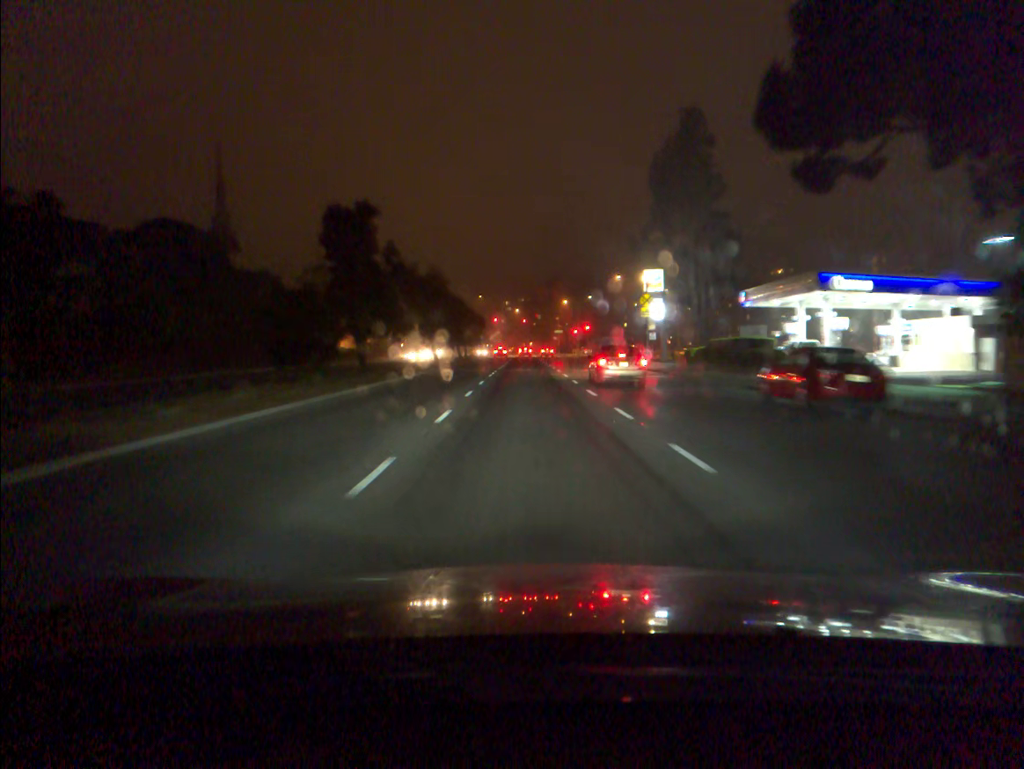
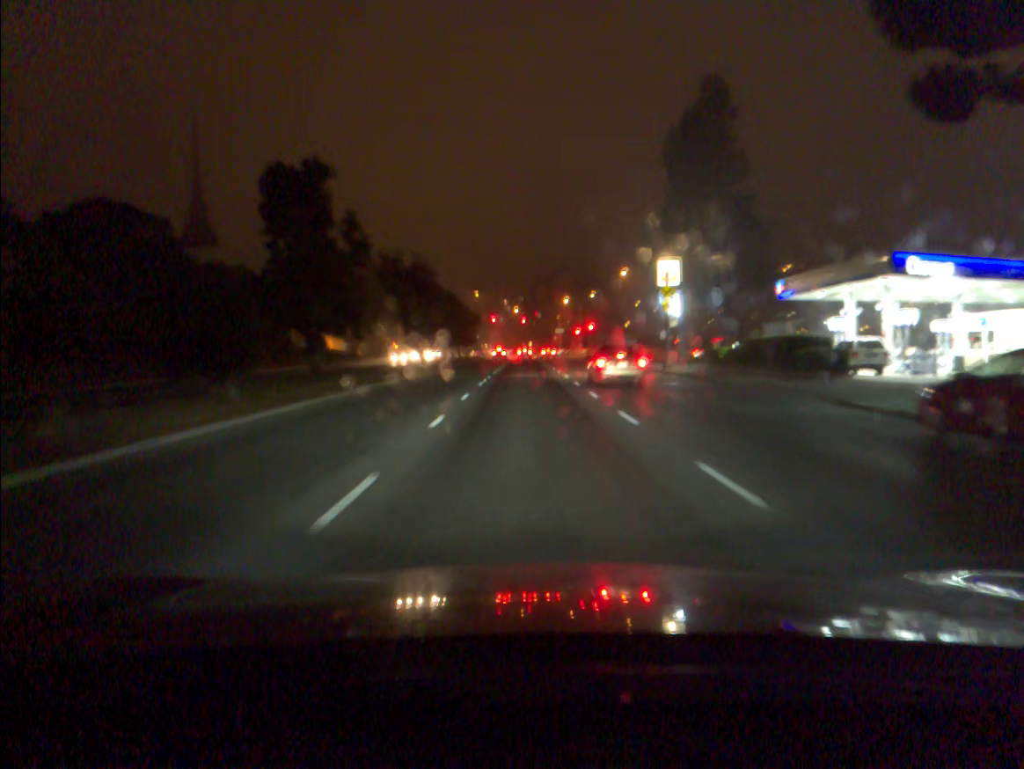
(0.0, +8.4) m; 0°
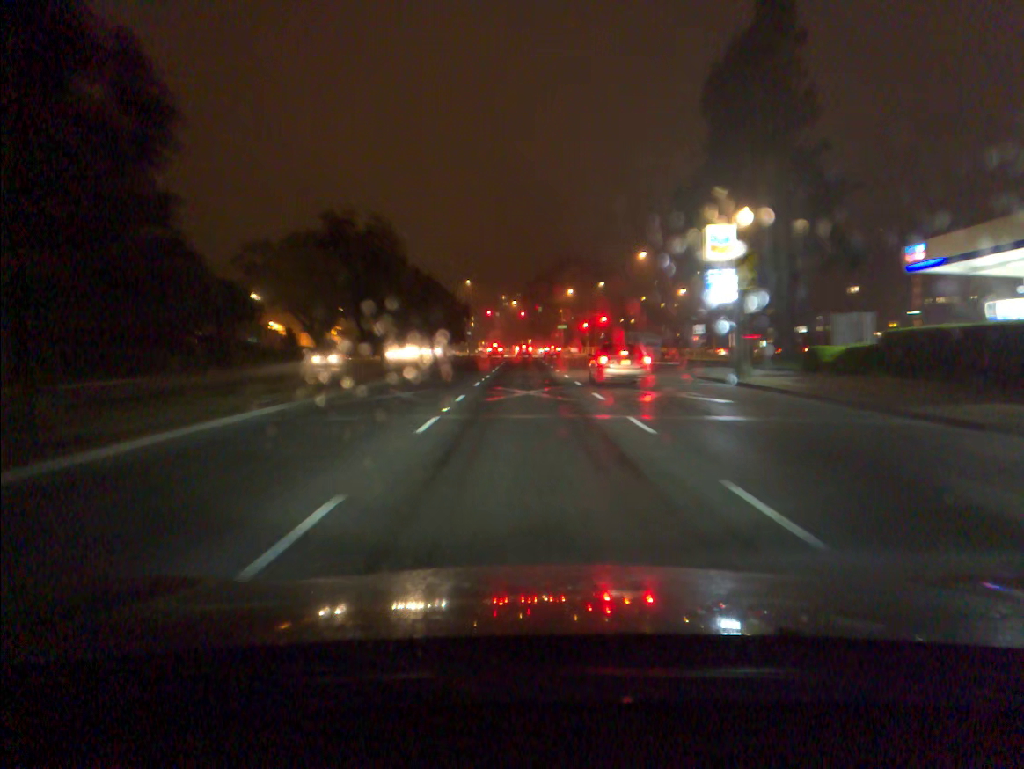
(0.0, +16.1) m; 0°
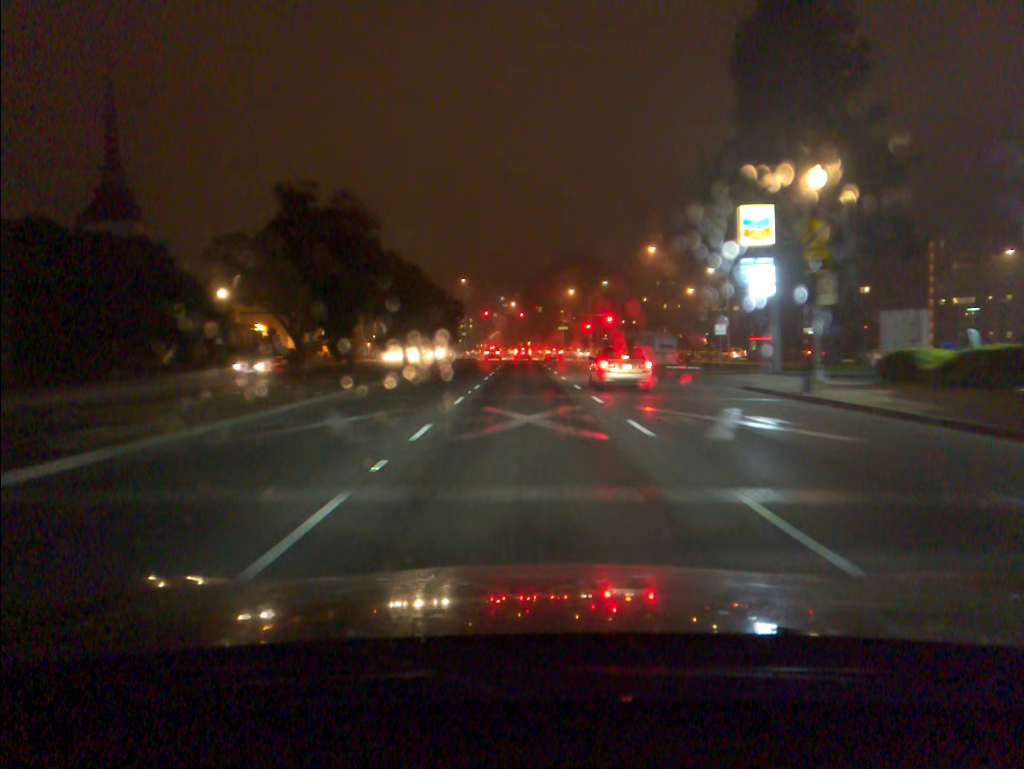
(0.0, +7.7) m; 0°
